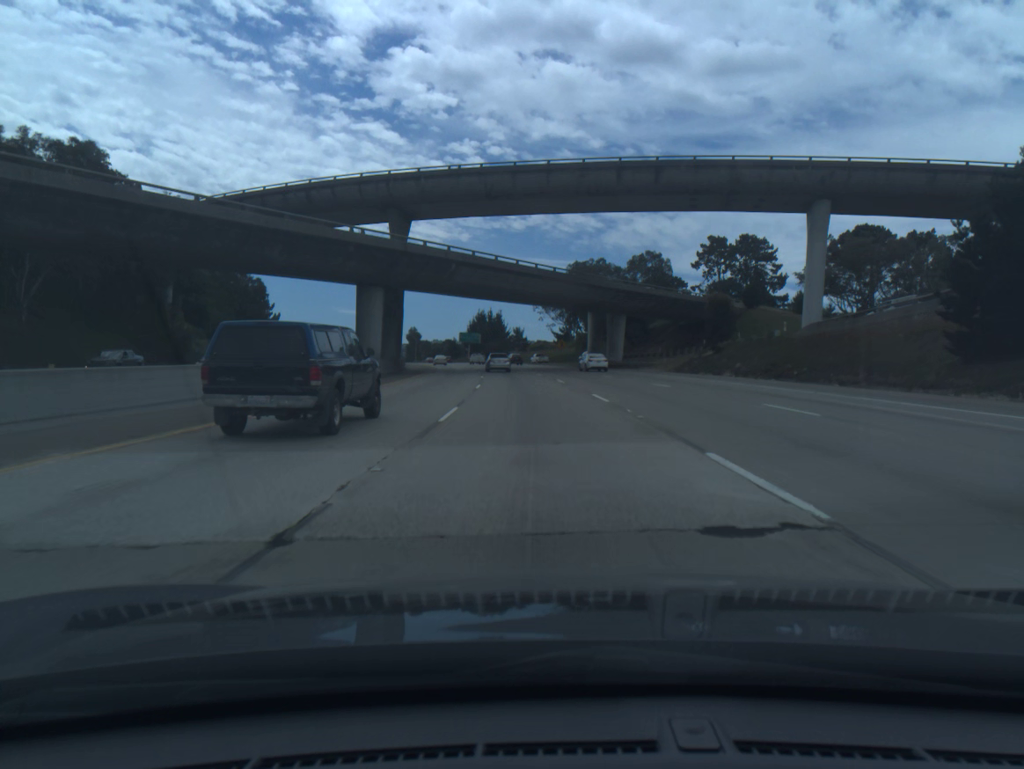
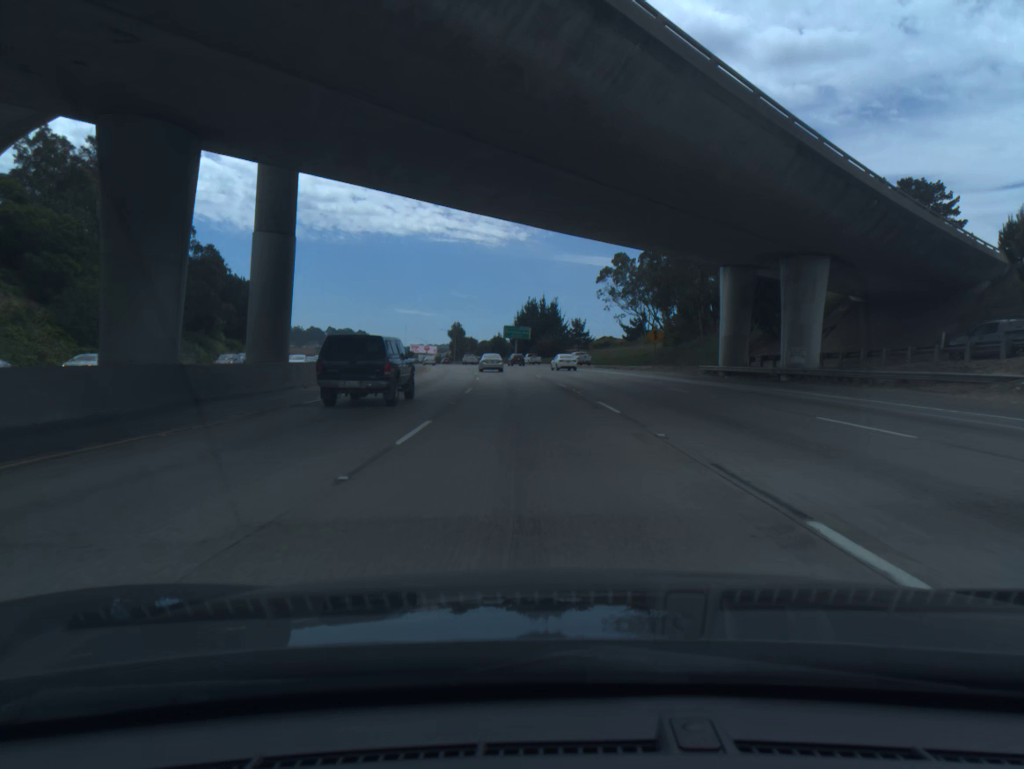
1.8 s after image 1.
(-1.7, +47.5) m; -4°
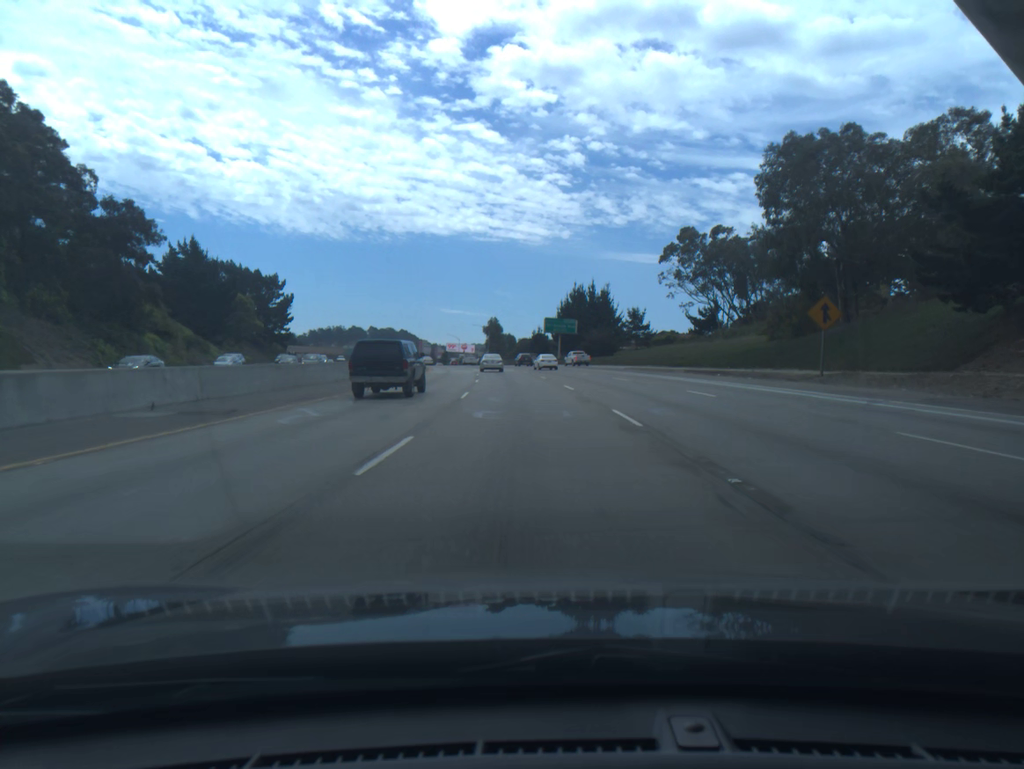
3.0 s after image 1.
(-0.9, +32.2) m; -3°
